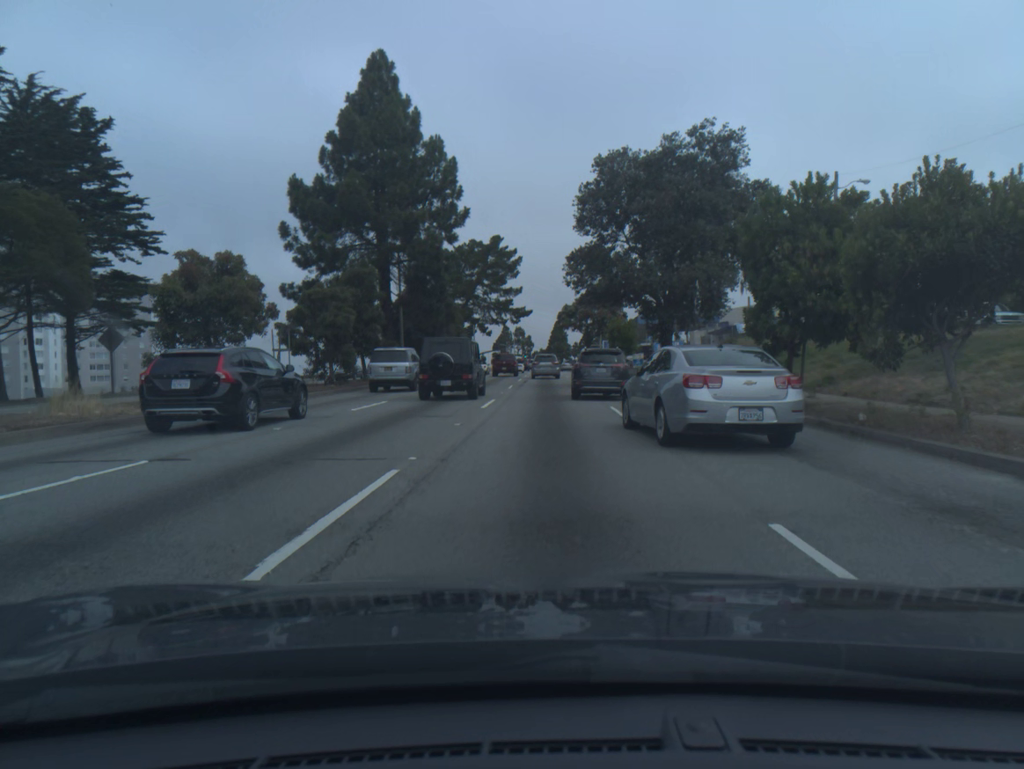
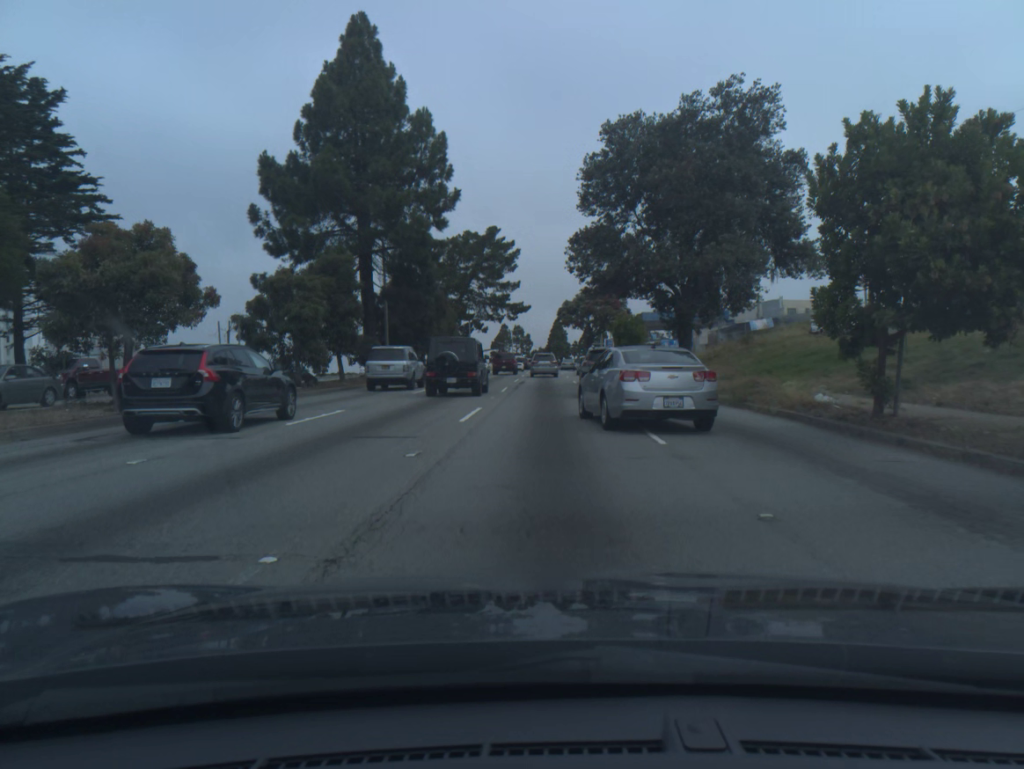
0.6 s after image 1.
(0.0, +4.9) m; 0°
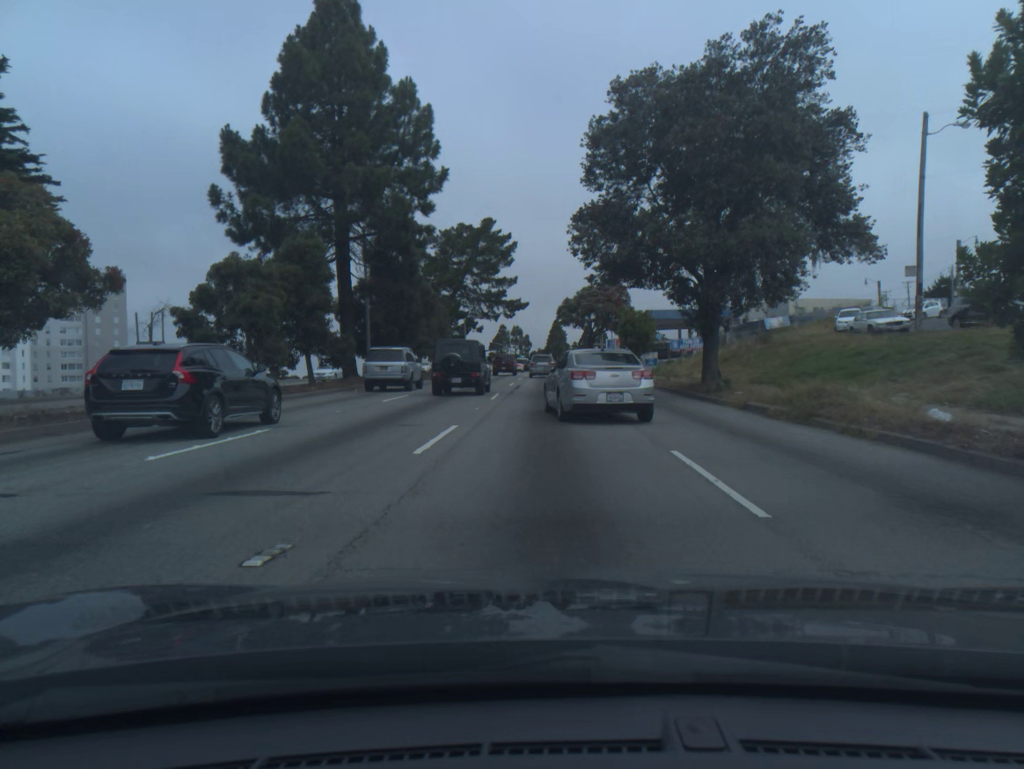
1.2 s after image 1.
(0.0, +5.1) m; 0°
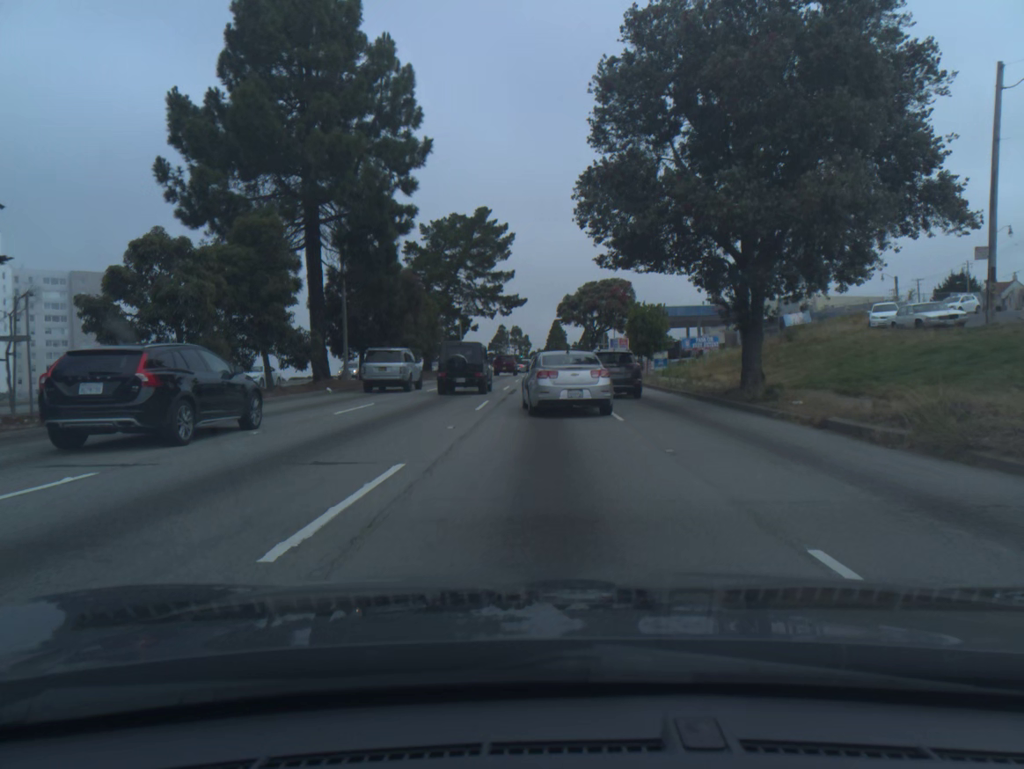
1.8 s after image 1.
(0.0, +5.4) m; 0°
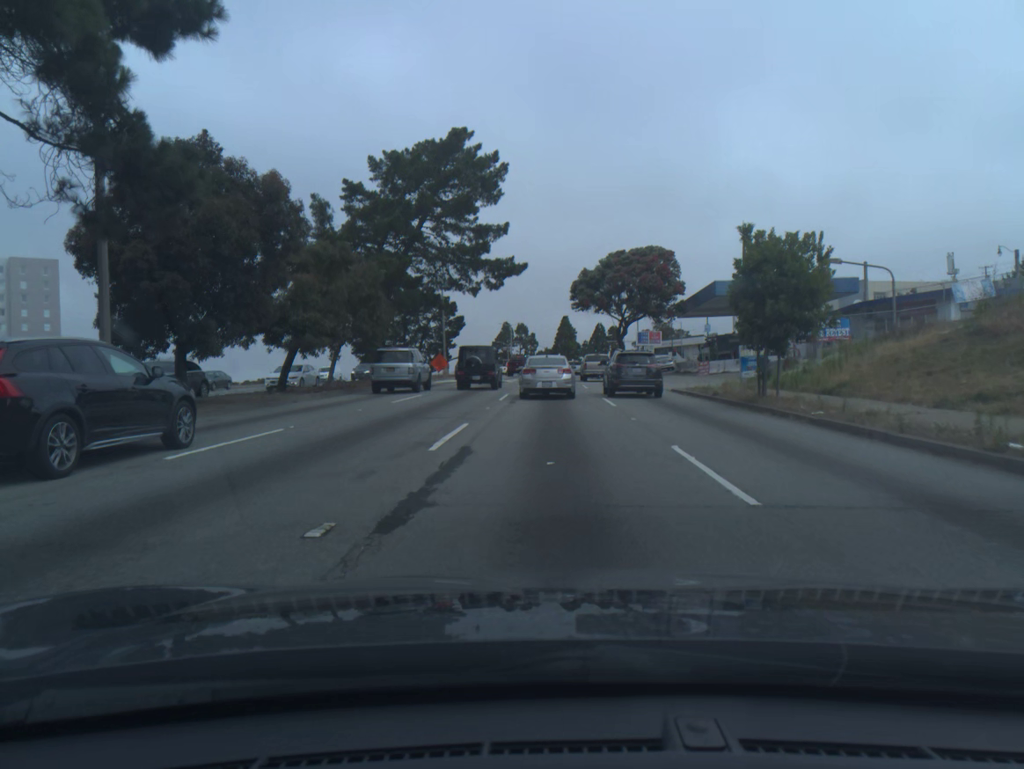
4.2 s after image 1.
(-0.1, +23.1) m; 0°
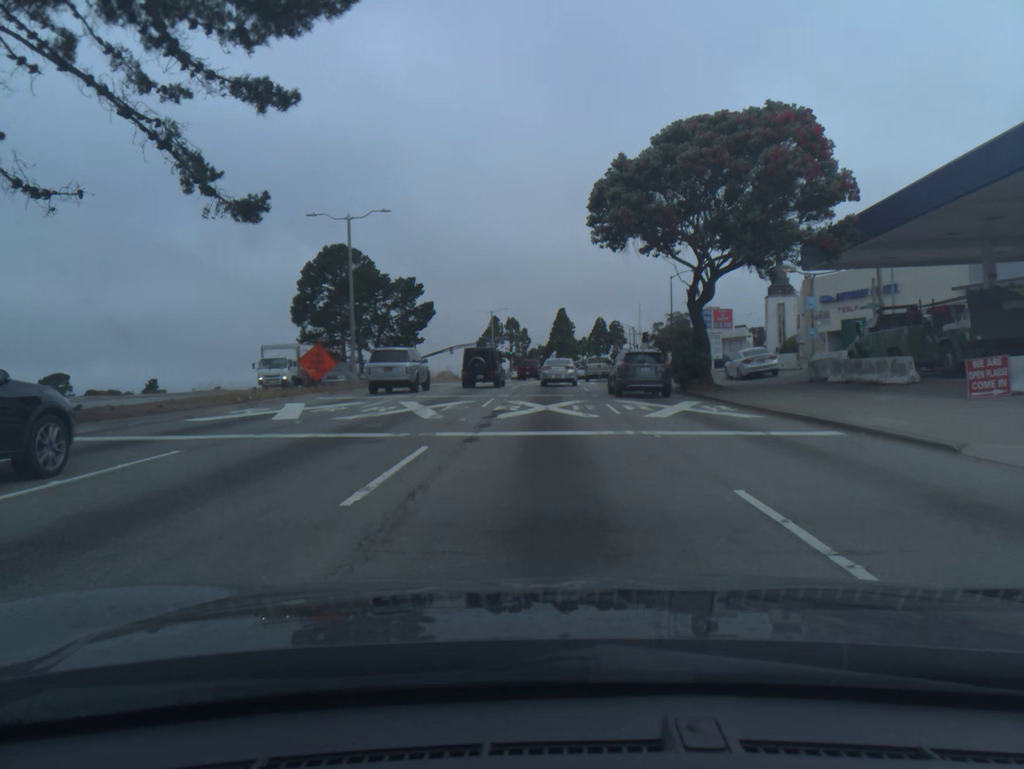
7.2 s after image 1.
(+0.2, +33.5) m; 0°
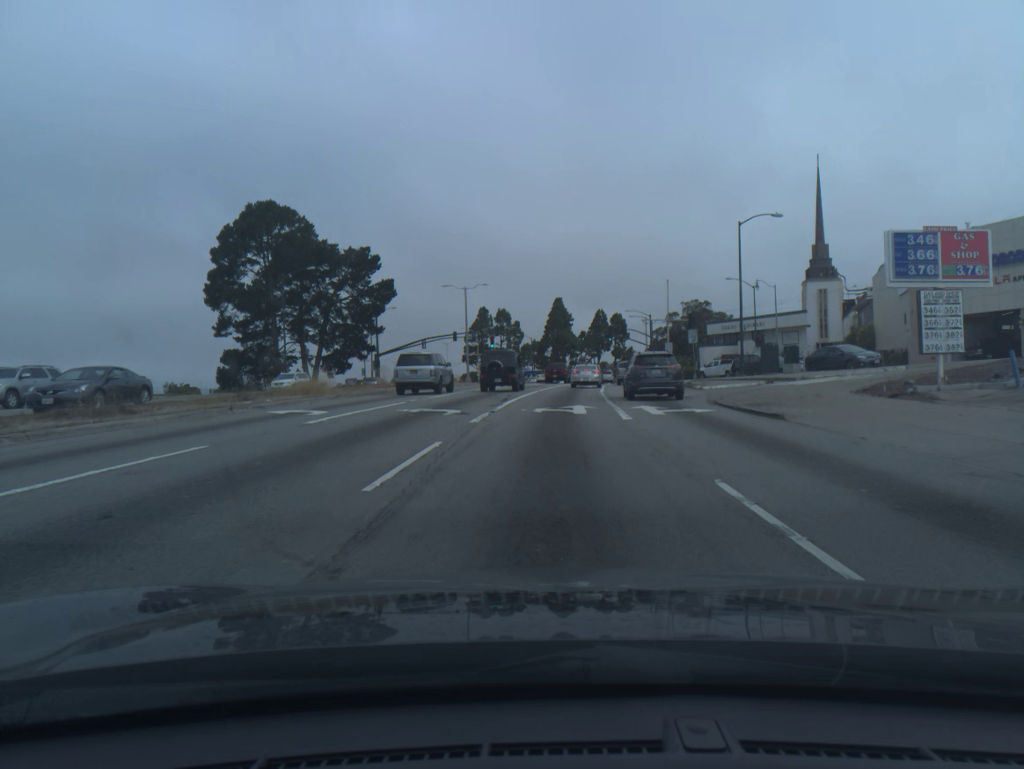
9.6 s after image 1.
(0.0, +28.7) m; 0°
